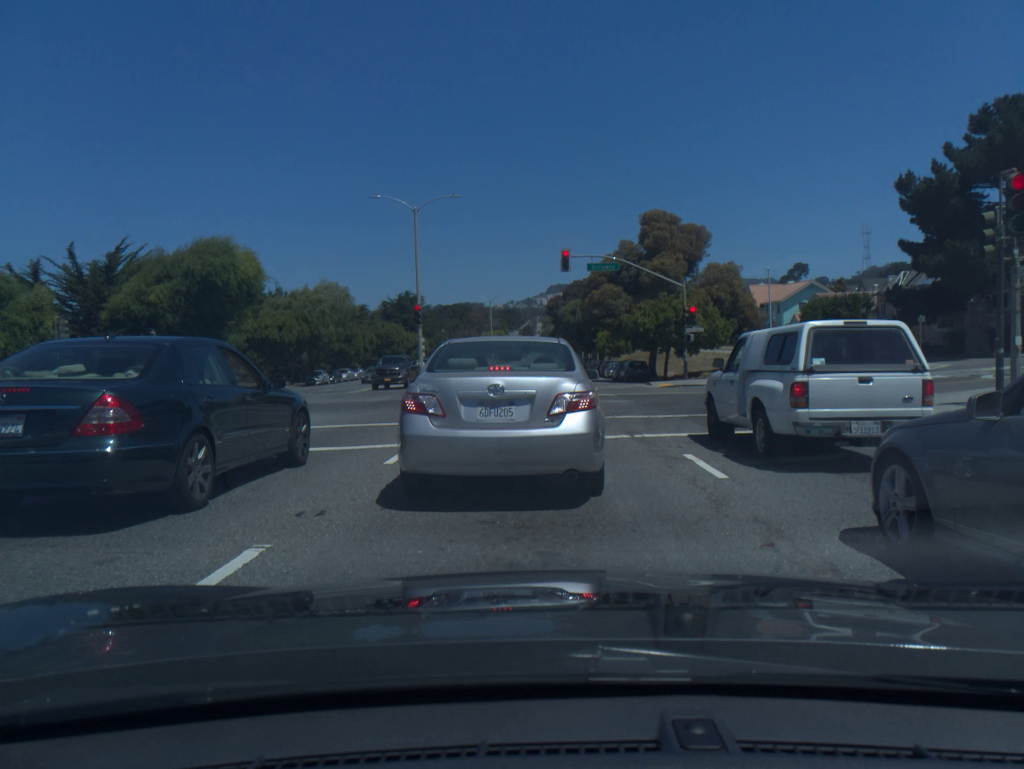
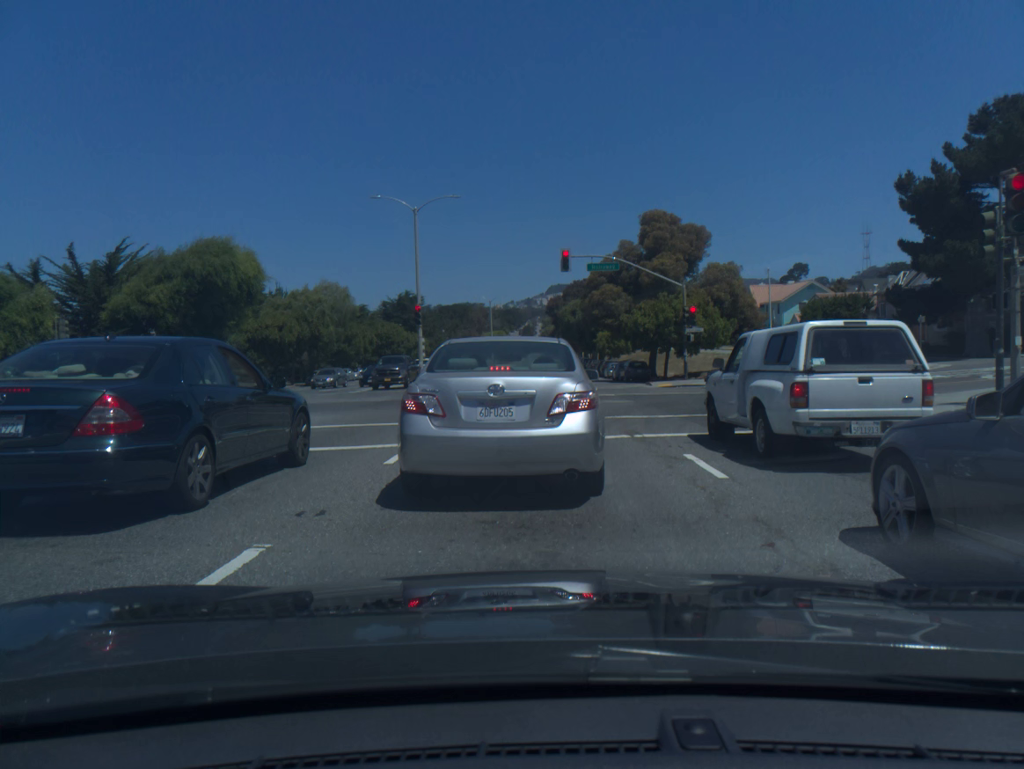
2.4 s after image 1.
(0.0, 0.0) m; 0°
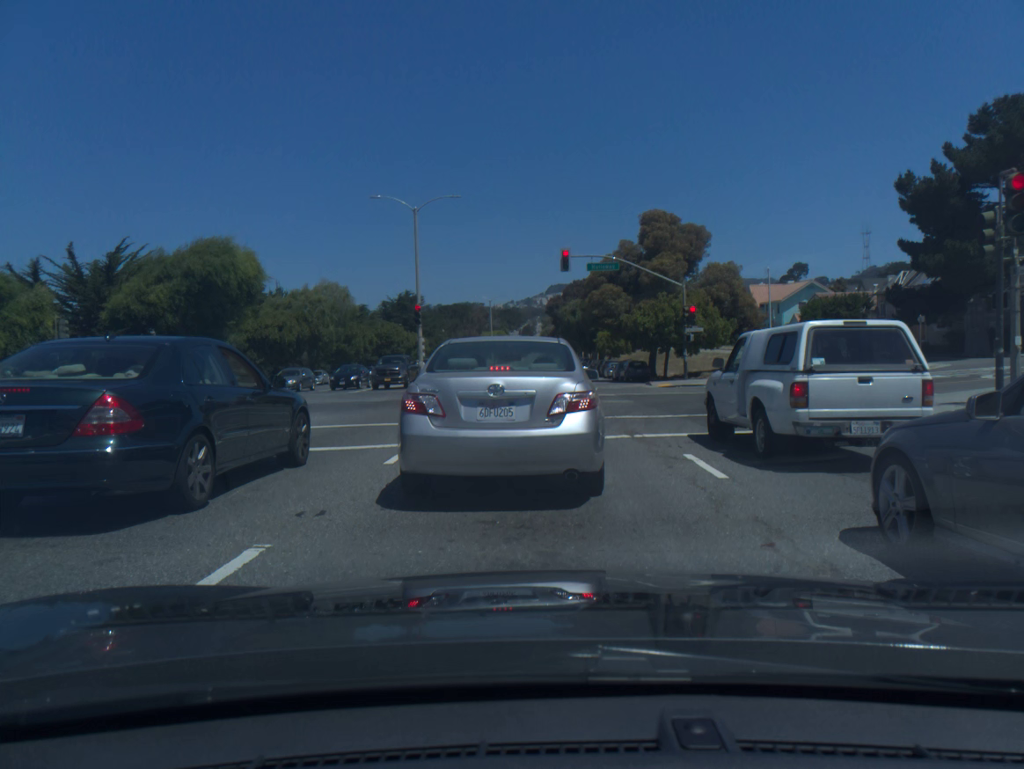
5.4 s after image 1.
(0.0, 0.0) m; 0°
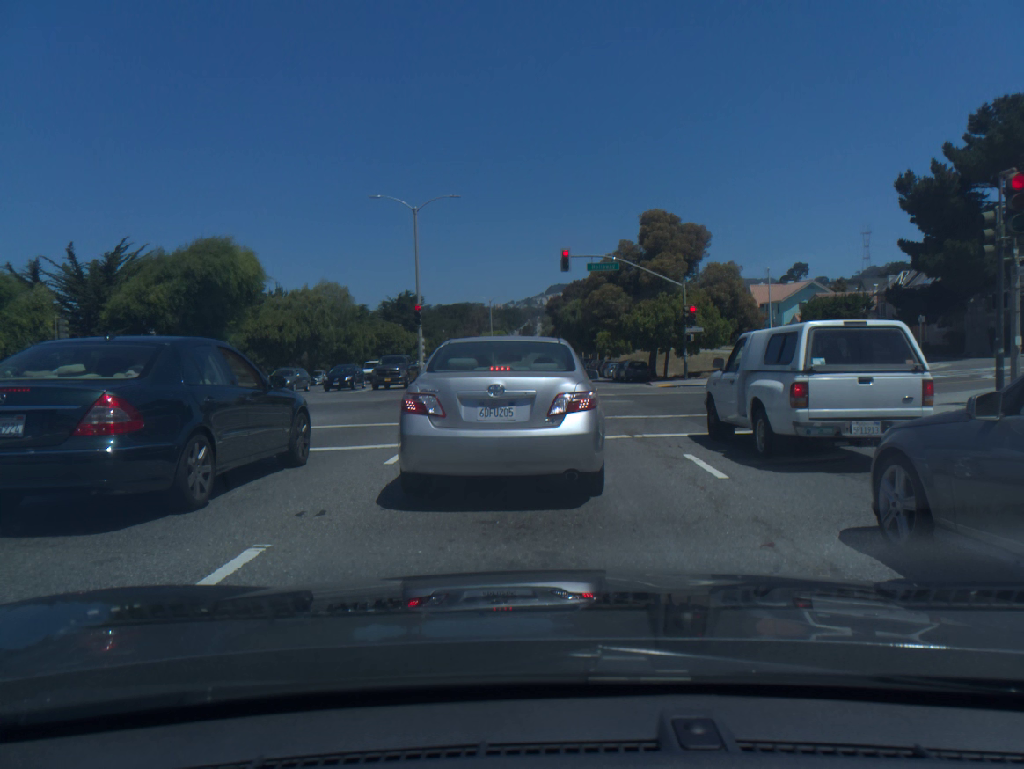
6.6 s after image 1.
(0.0, 0.0) m; 0°
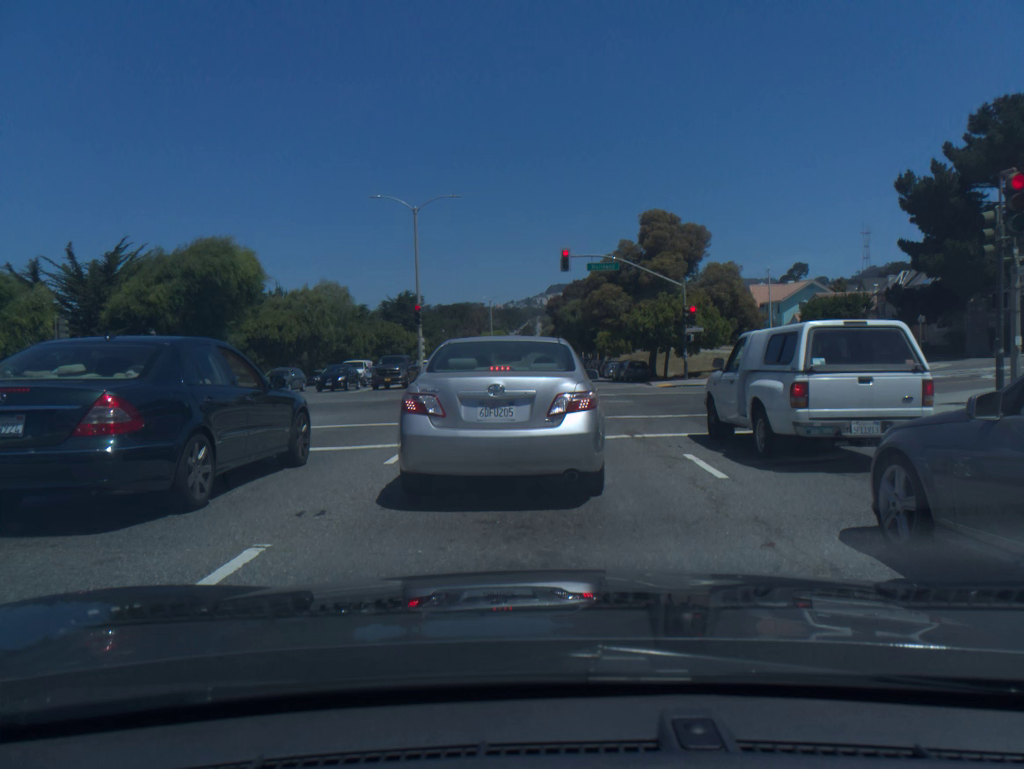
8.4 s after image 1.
(0.0, 0.0) m; 0°
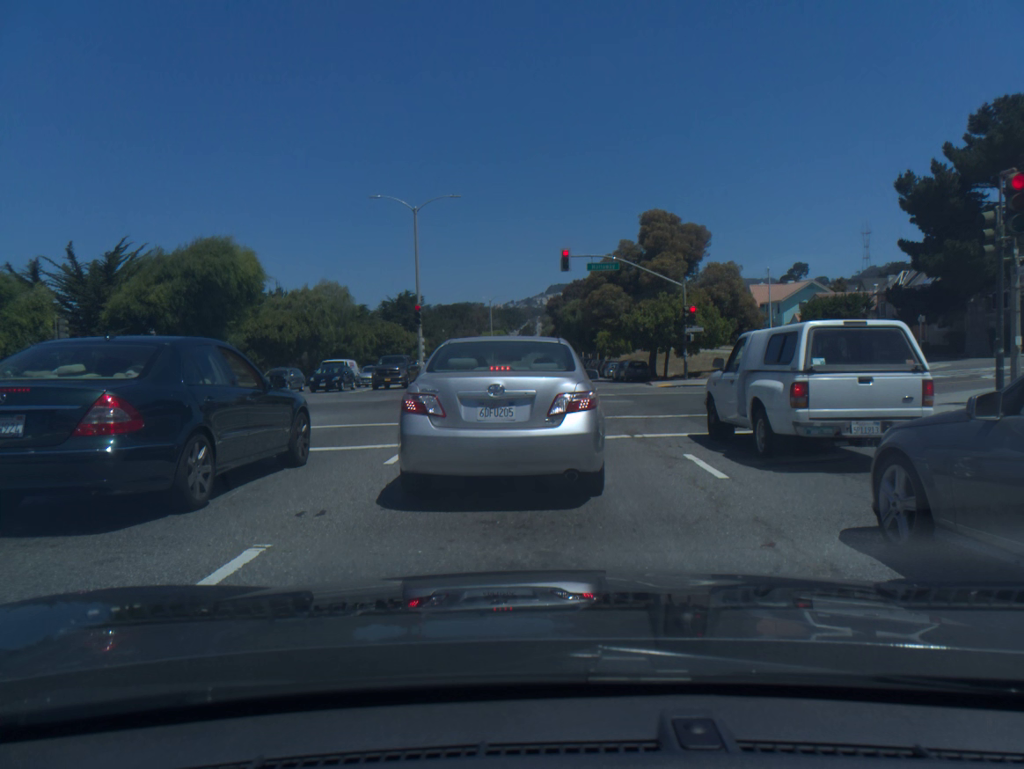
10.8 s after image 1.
(0.0, 0.0) m; 0°
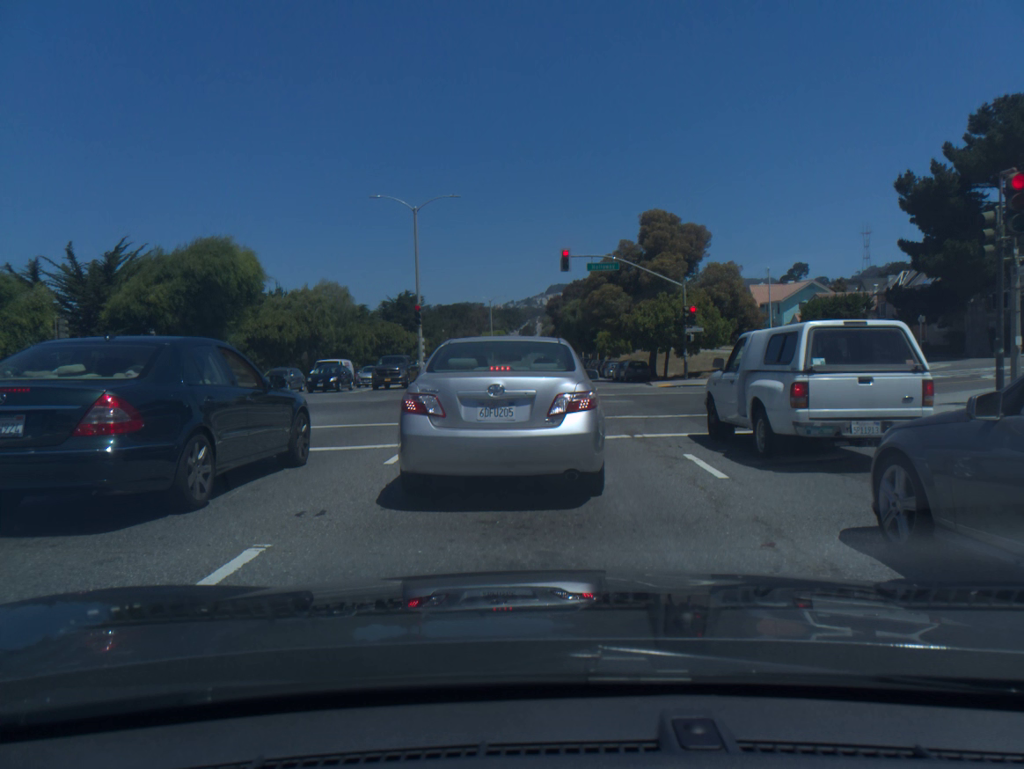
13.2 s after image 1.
(0.0, 0.0) m; 0°
